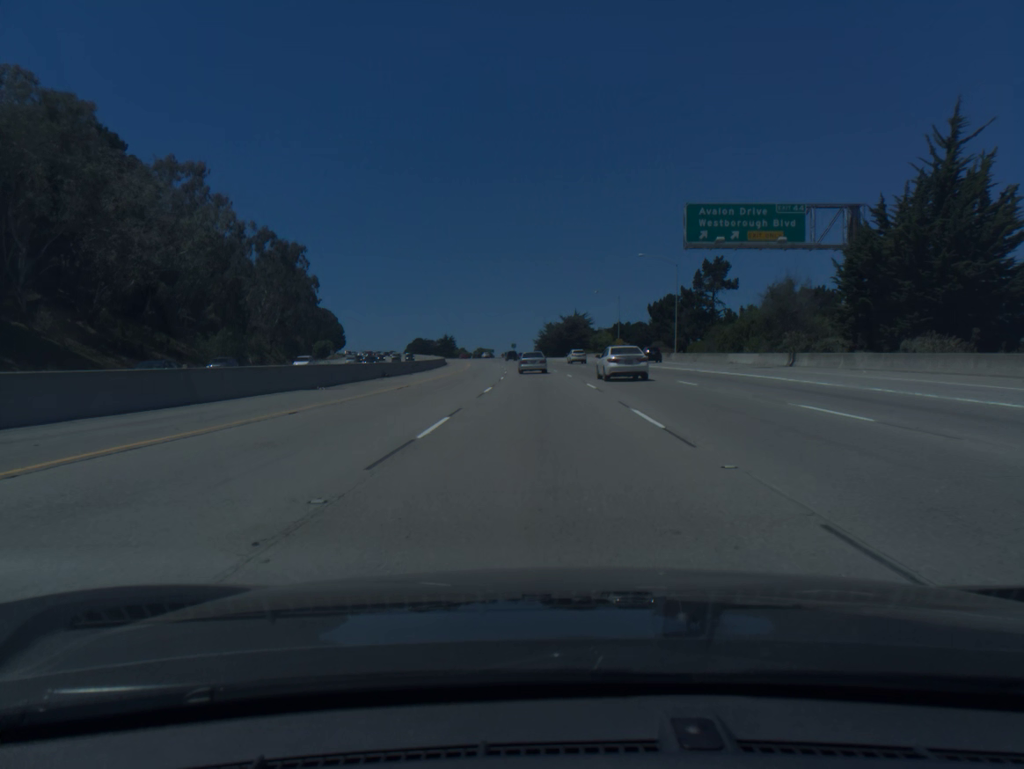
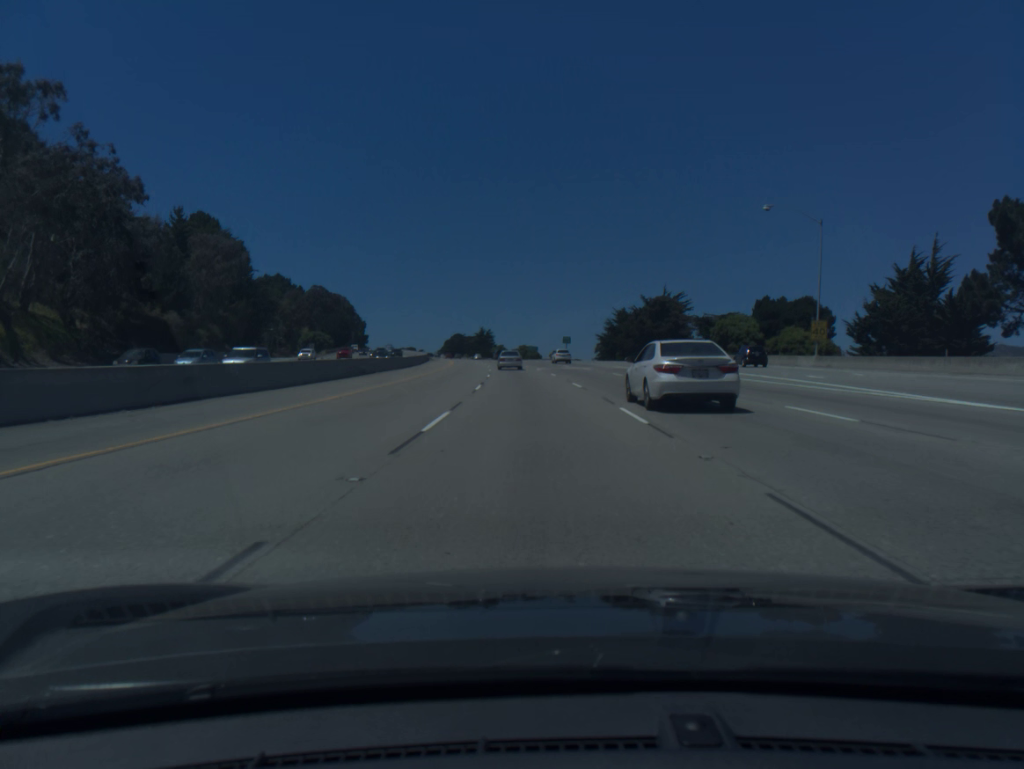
(-2.5, +86.6) m; -4°
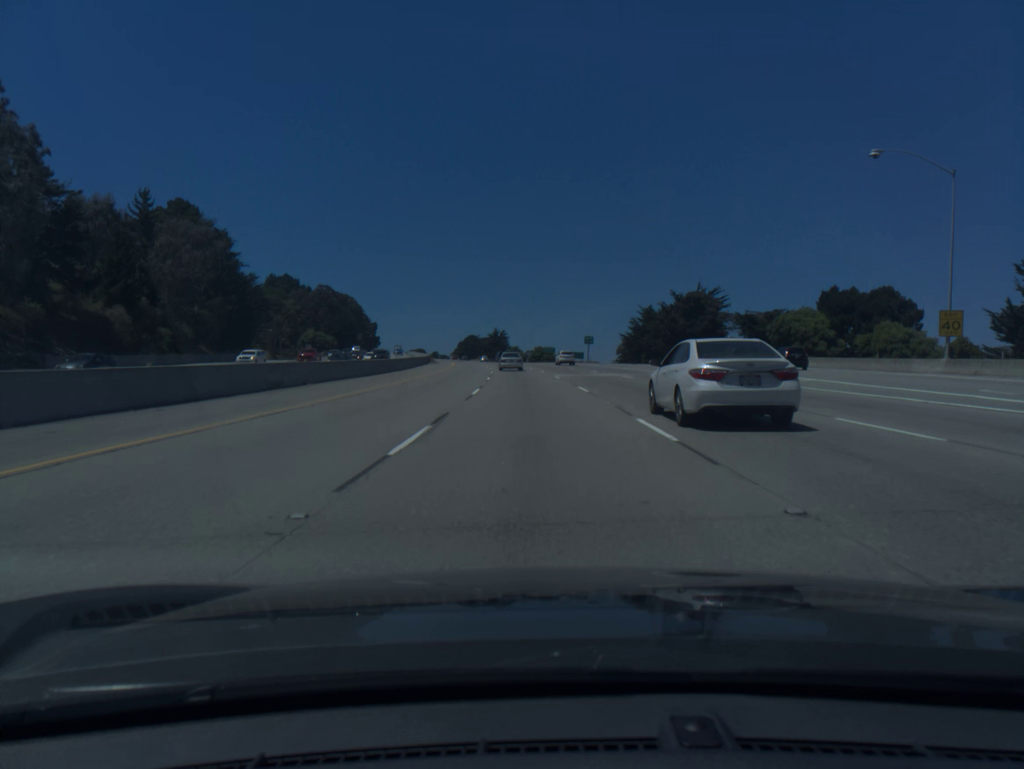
(-0.2, +17.3) m; -1°
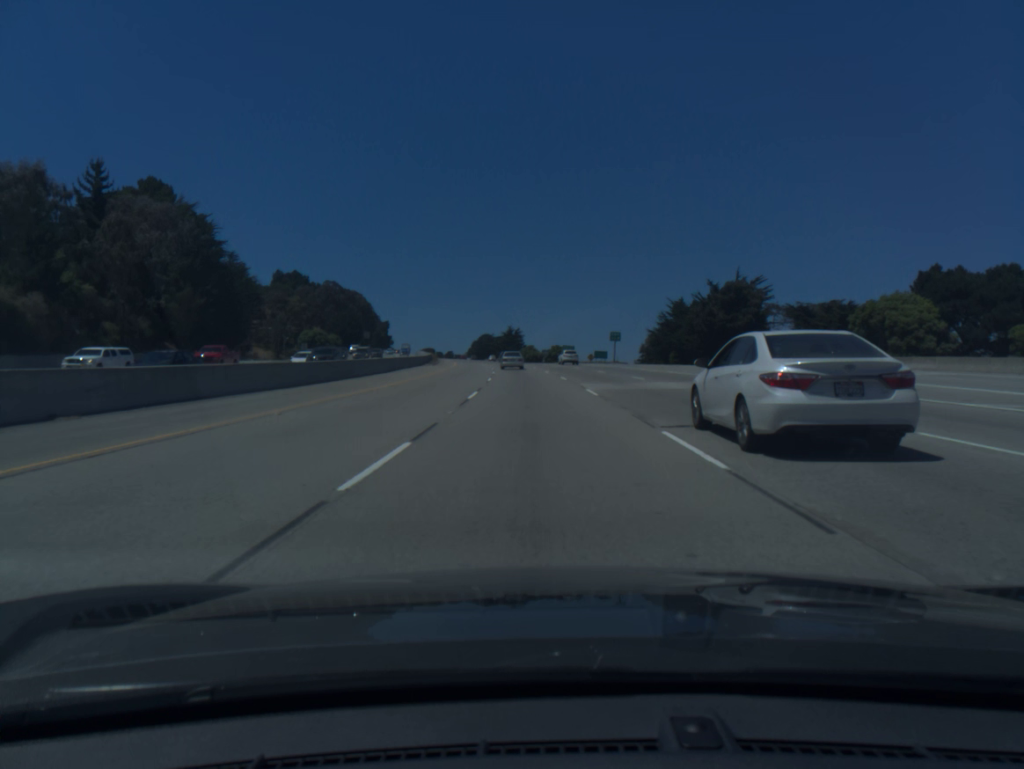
(-0.2, +17.4) m; -1°
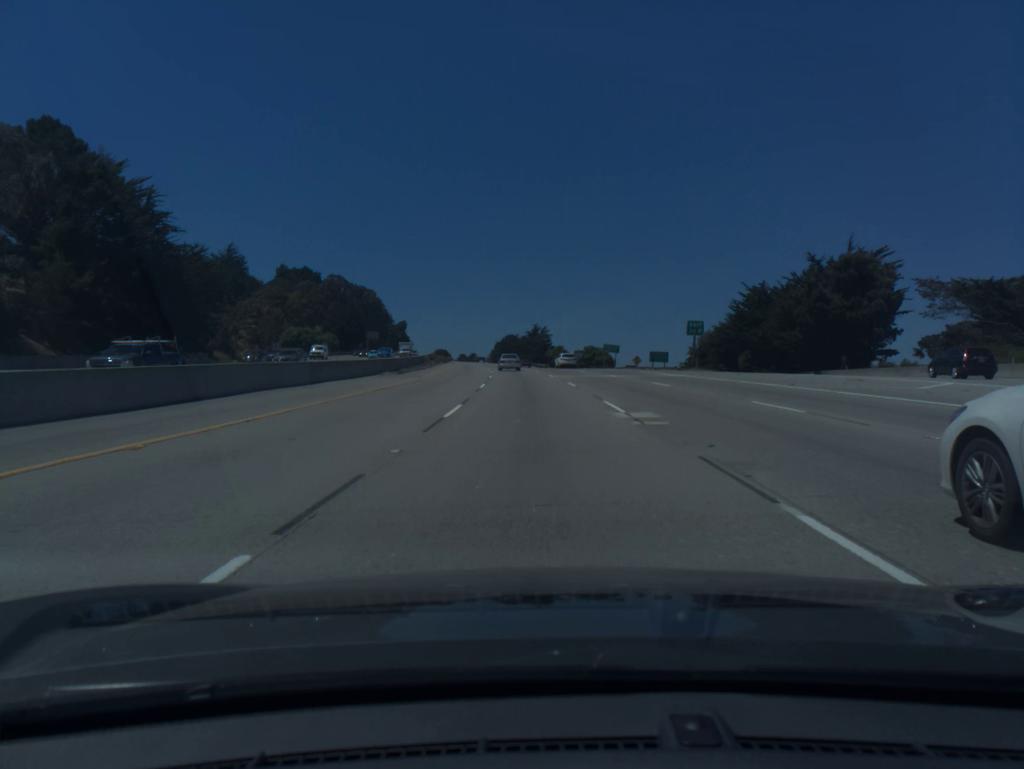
(-0.6, +35.0) m; -2°
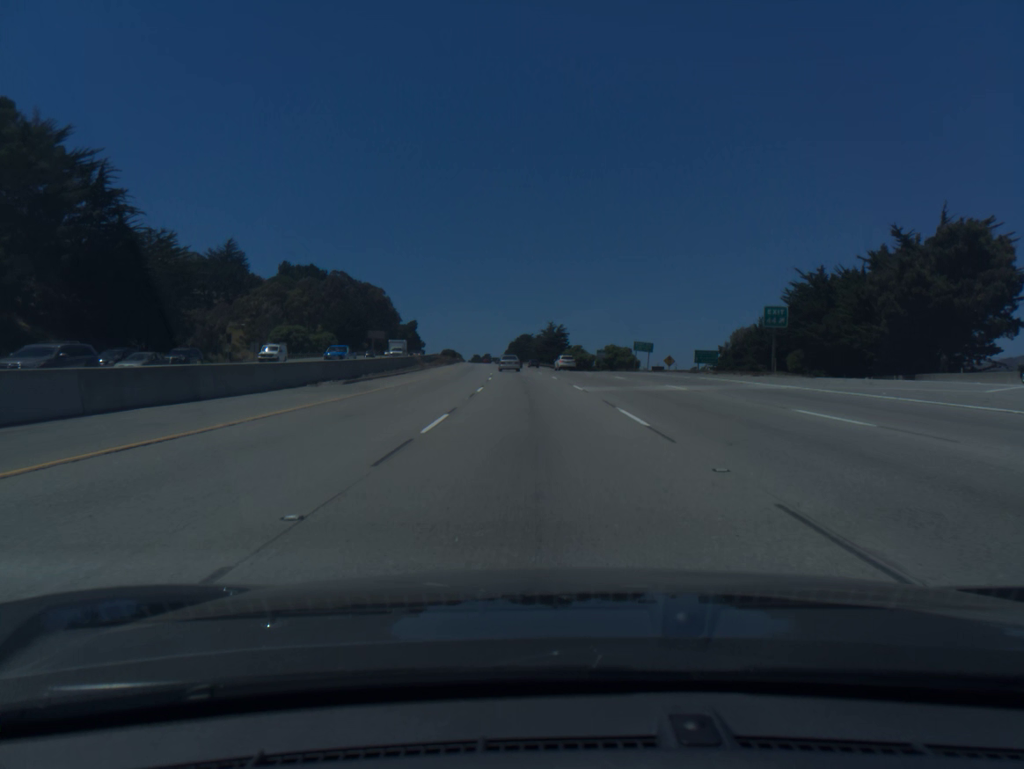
(-0.1, +17.7) m; -1°
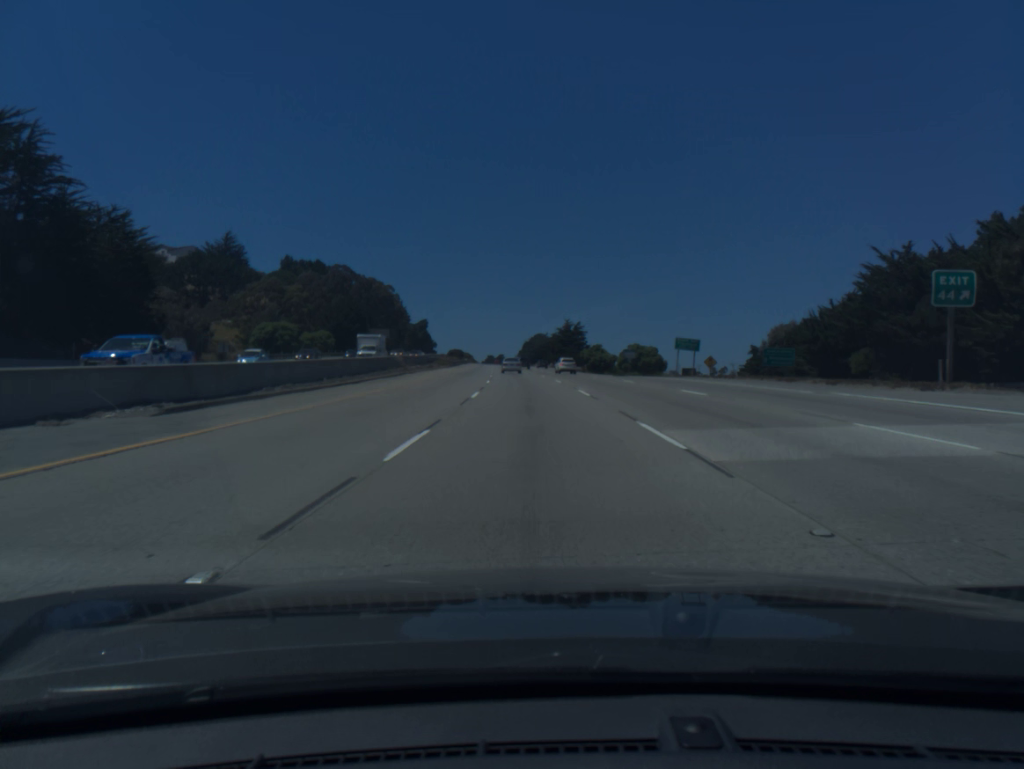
(-0.2, +17.8) m; -1°
